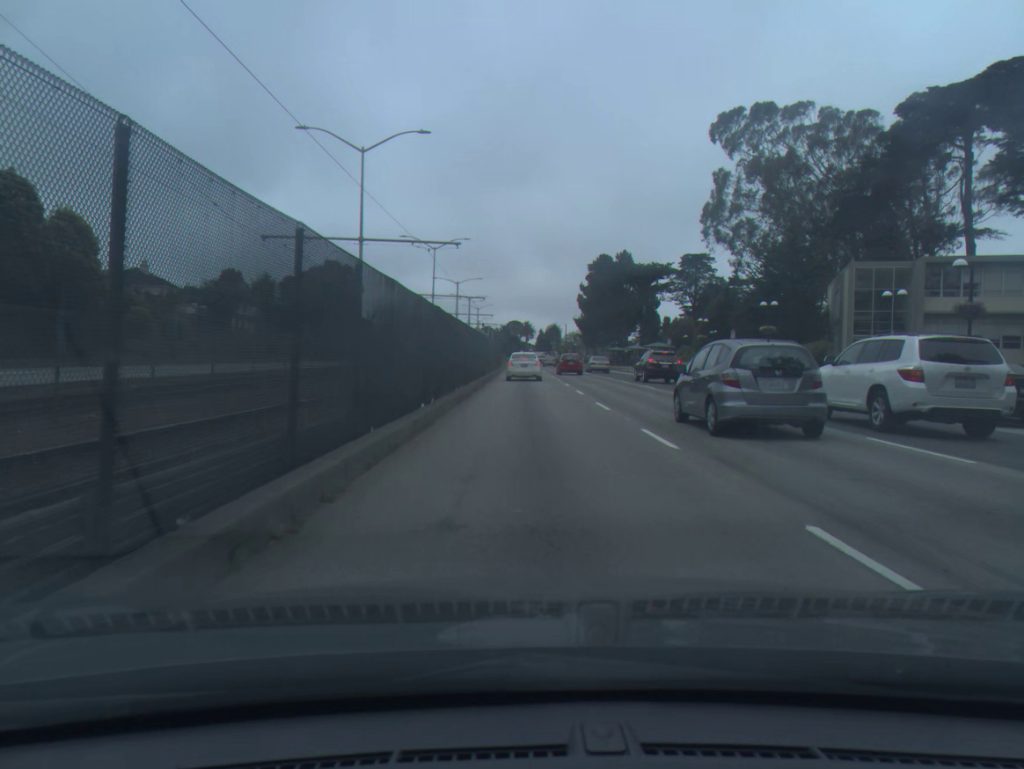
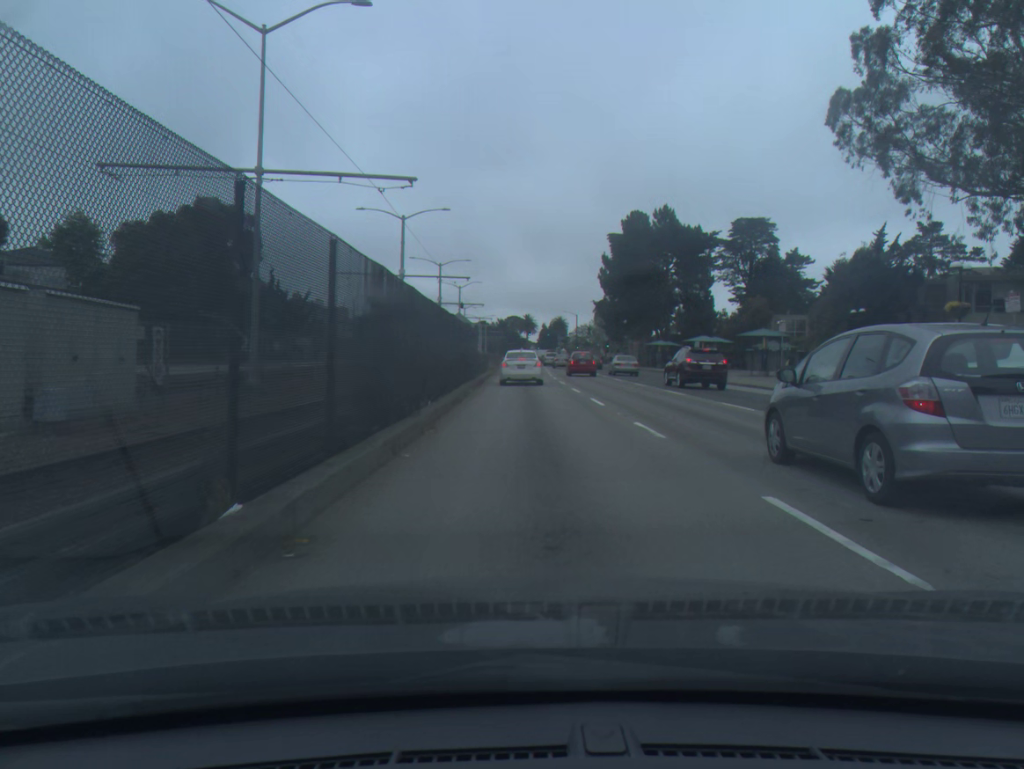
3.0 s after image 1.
(-0.1, +43.3) m; 0°
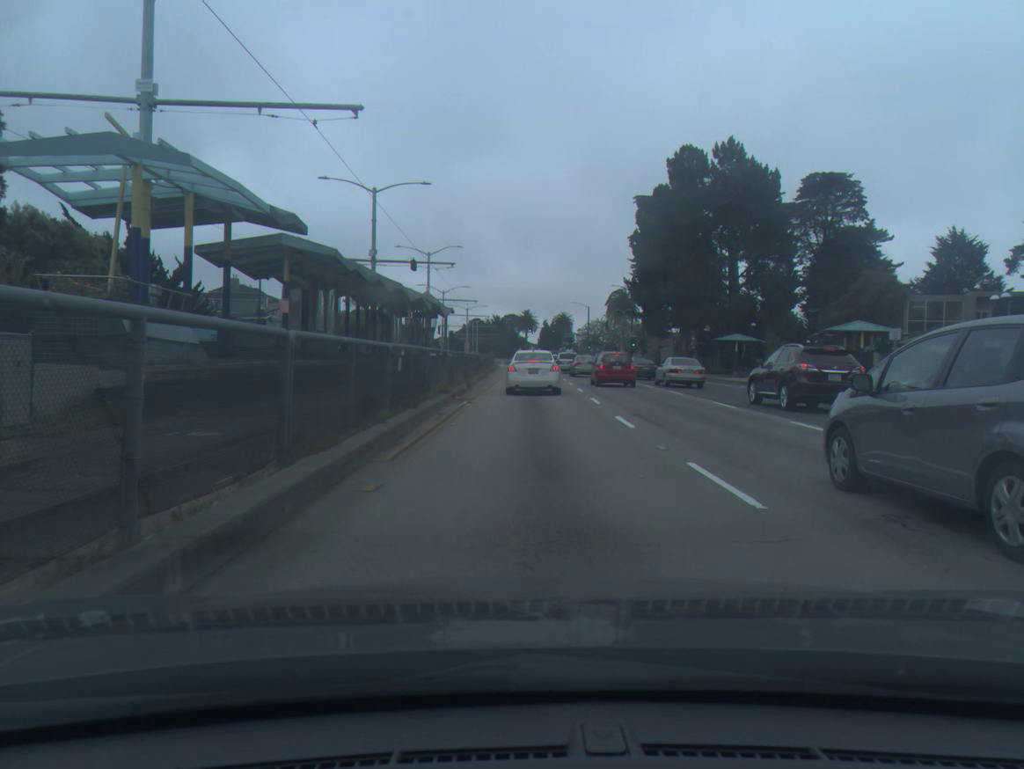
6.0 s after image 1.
(0.0, +35.1) m; 0°
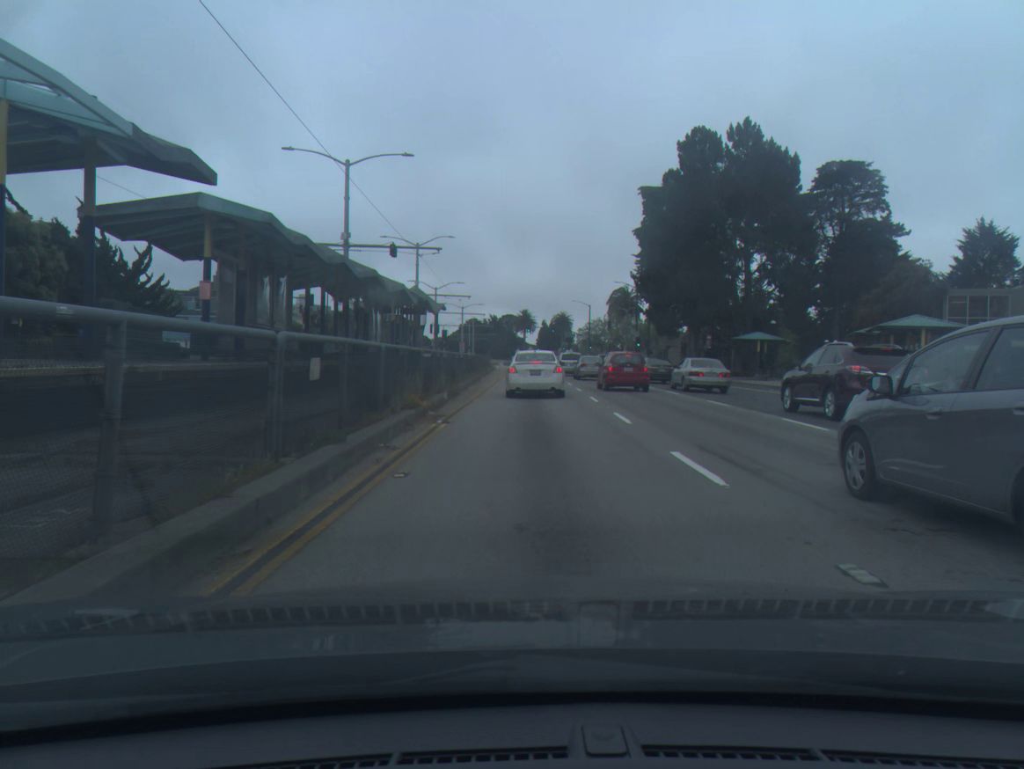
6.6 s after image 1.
(0.0, +6.1) m; 0°
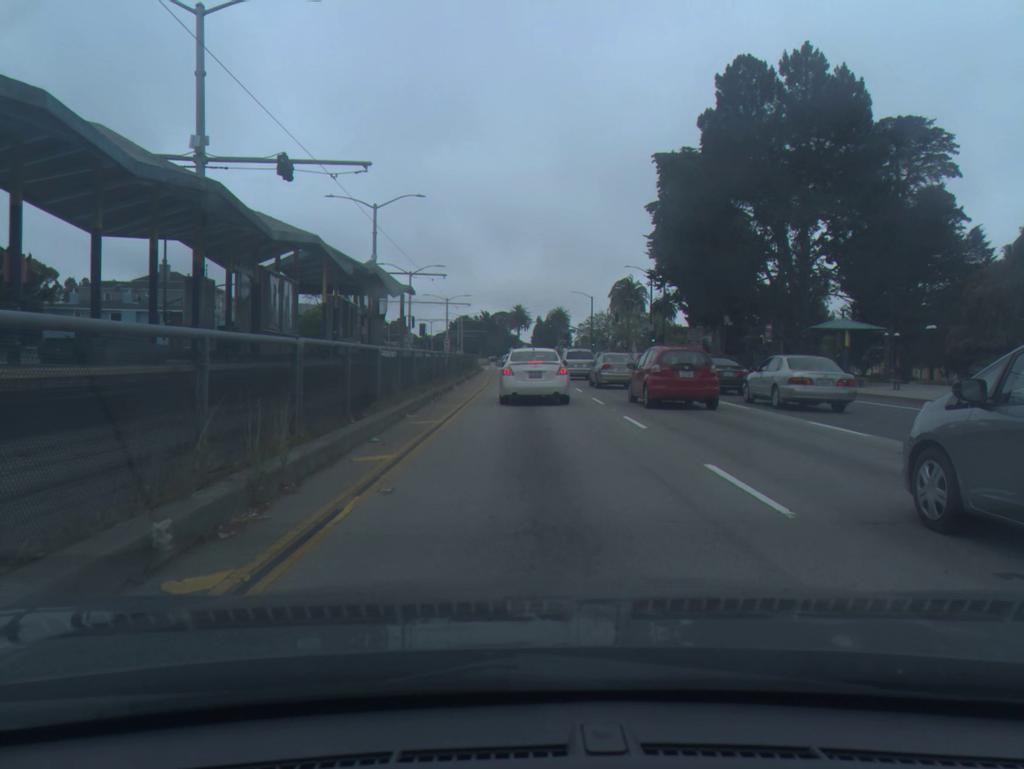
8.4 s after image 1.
(0.0, +16.2) m; 0°
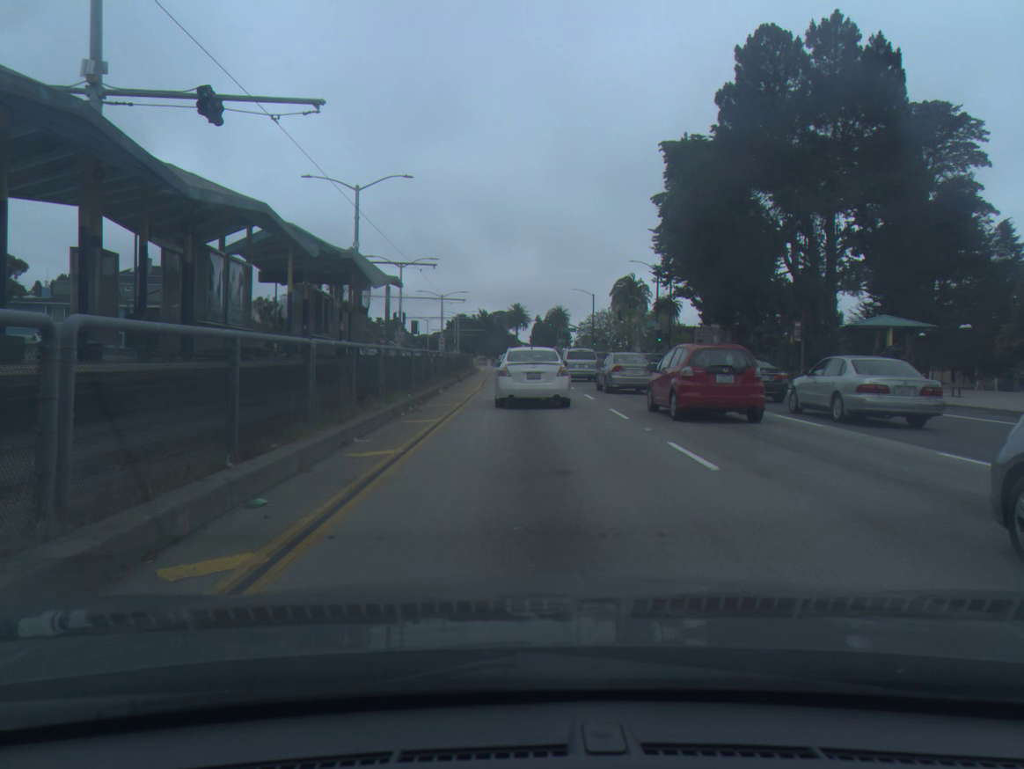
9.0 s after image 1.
(0.0, +5.0) m; 0°
